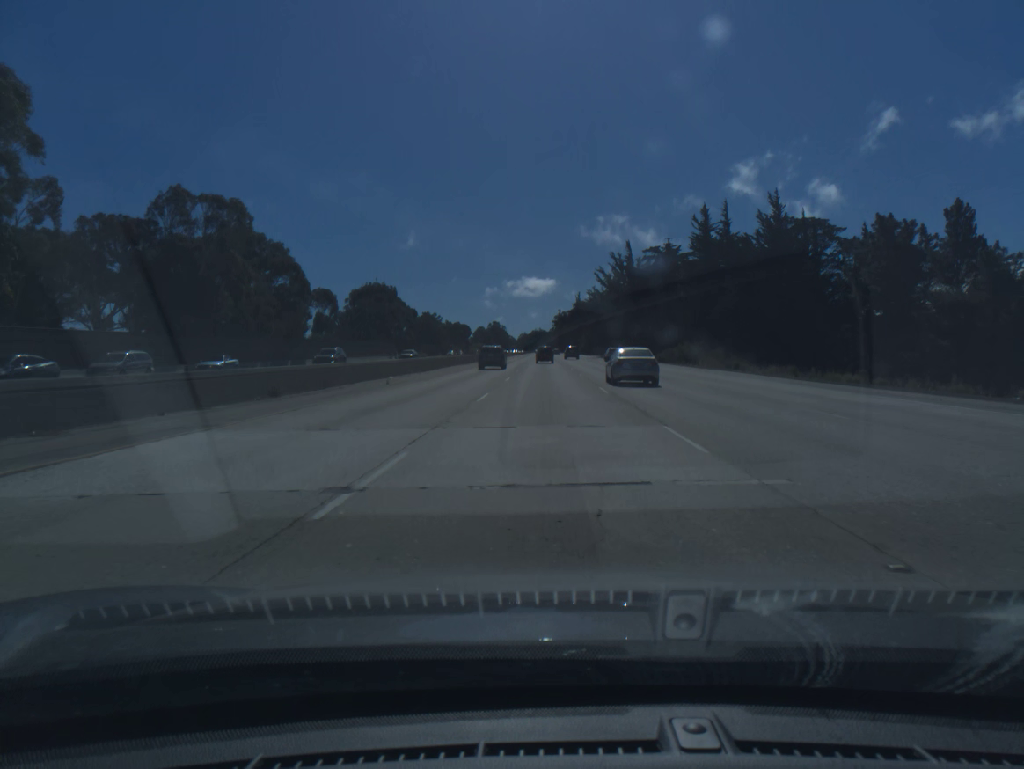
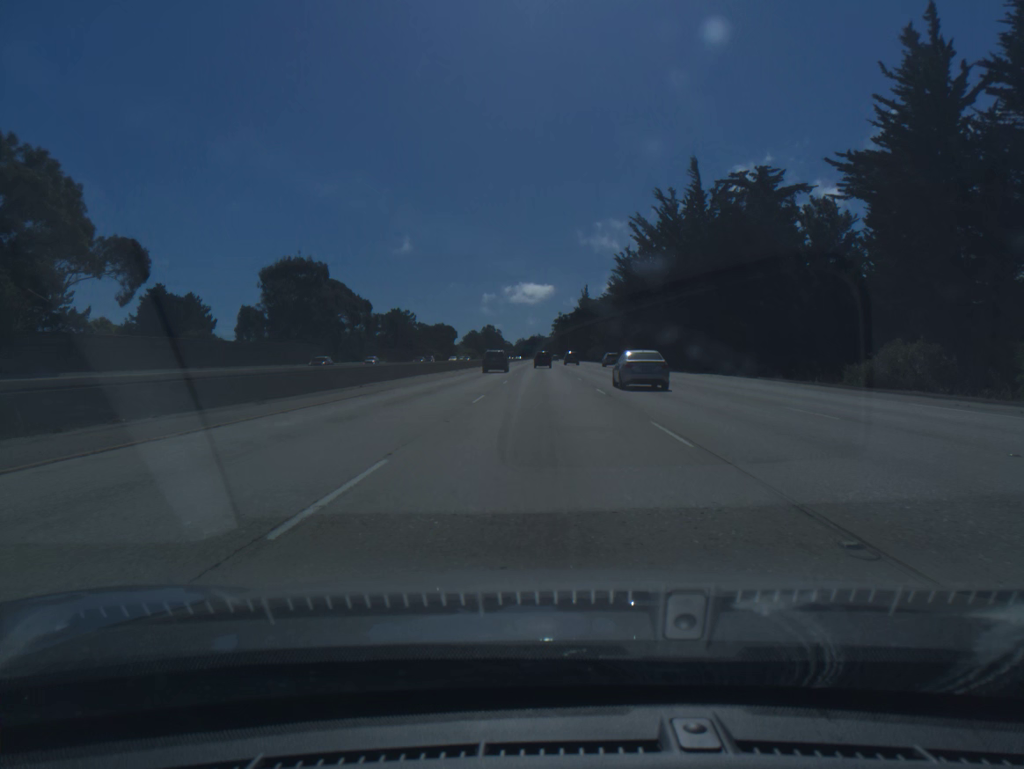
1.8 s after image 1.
(+0.2, +58.0) m; 0°
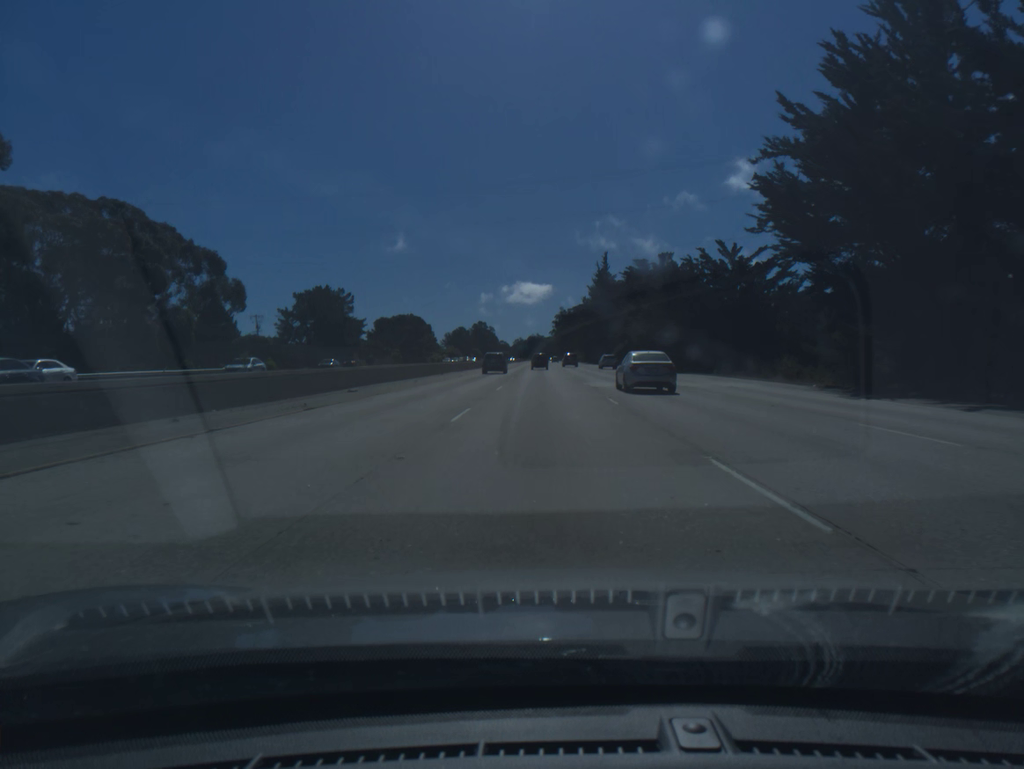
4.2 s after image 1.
(0.0, +77.5) m; 0°
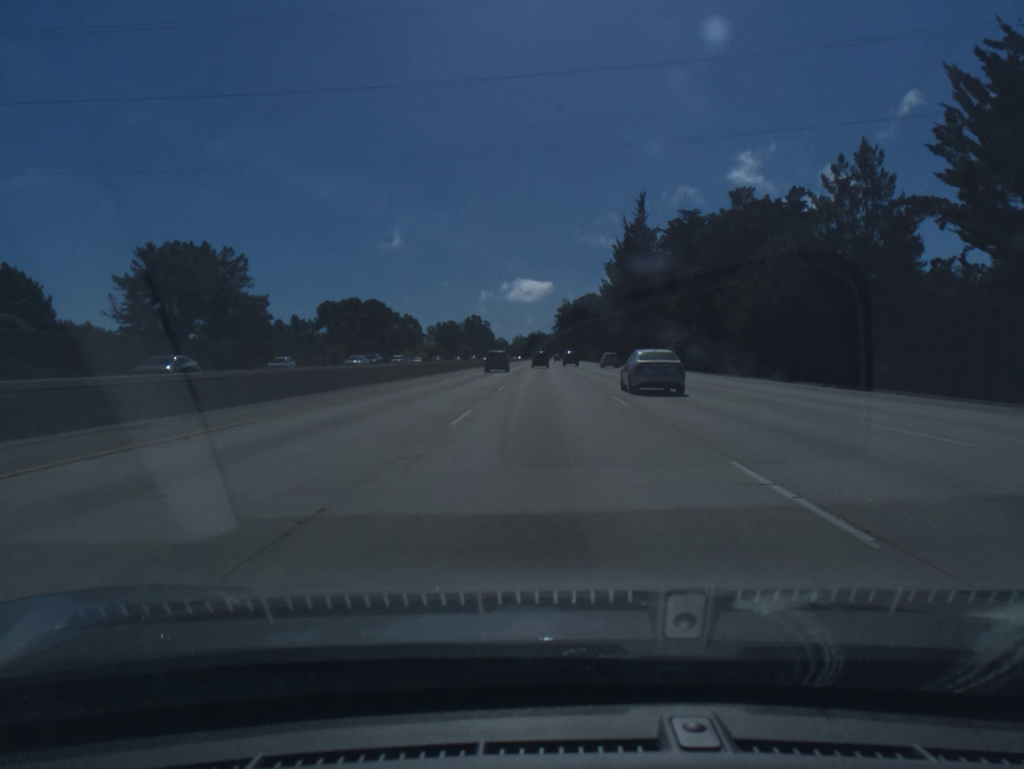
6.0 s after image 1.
(-0.1, +58.6) m; 0°
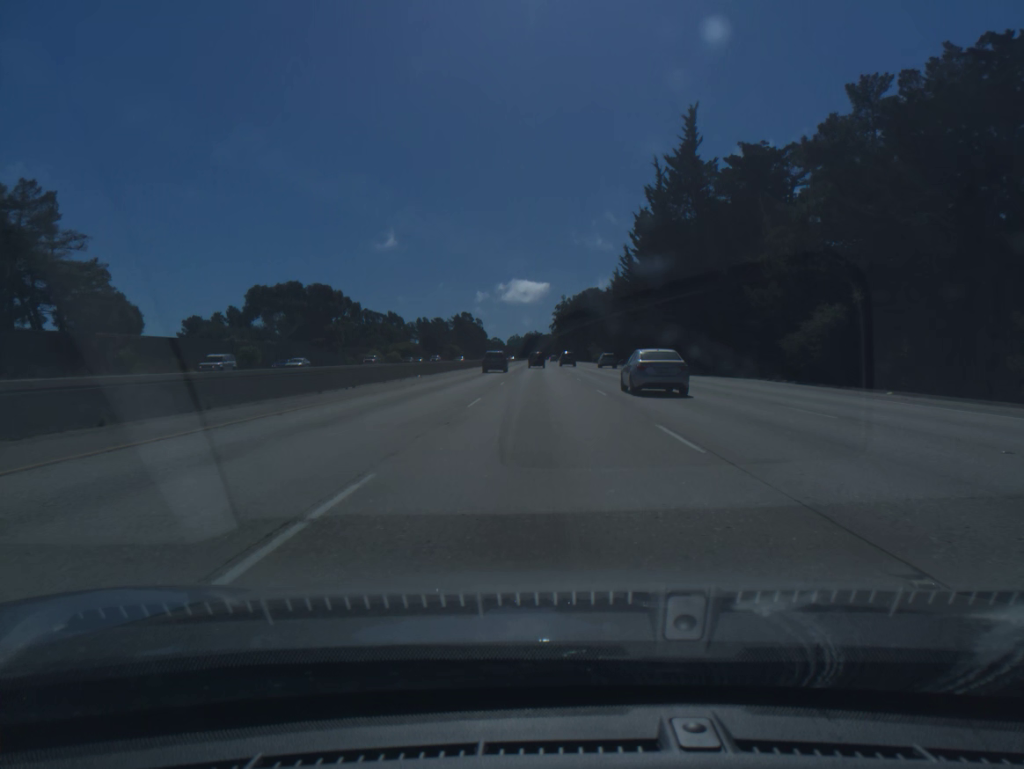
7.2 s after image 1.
(+0.1, +39.2) m; 0°
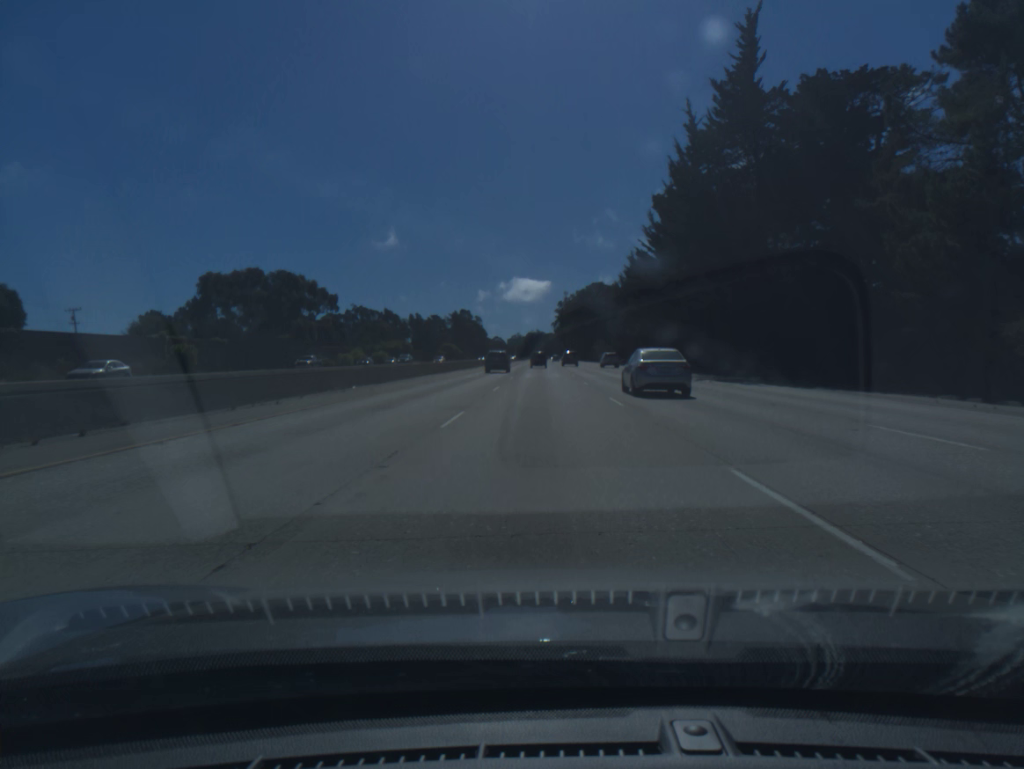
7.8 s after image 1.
(0.0, +19.6) m; 0°
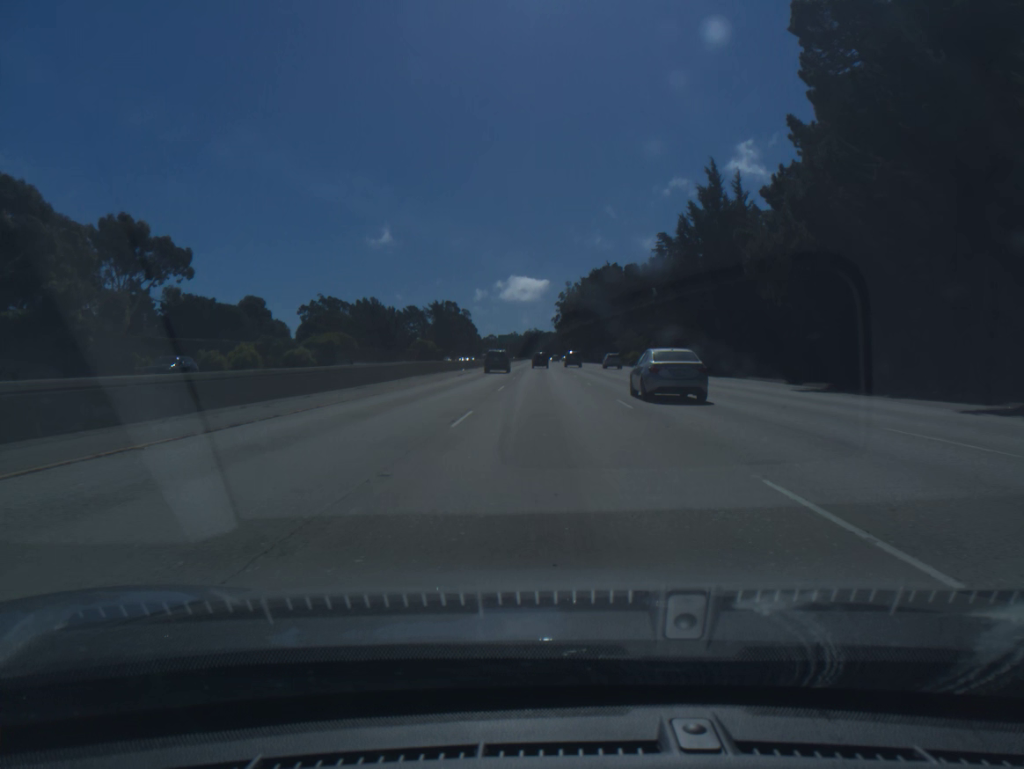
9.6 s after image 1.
(-0.3, +58.8) m; 0°
